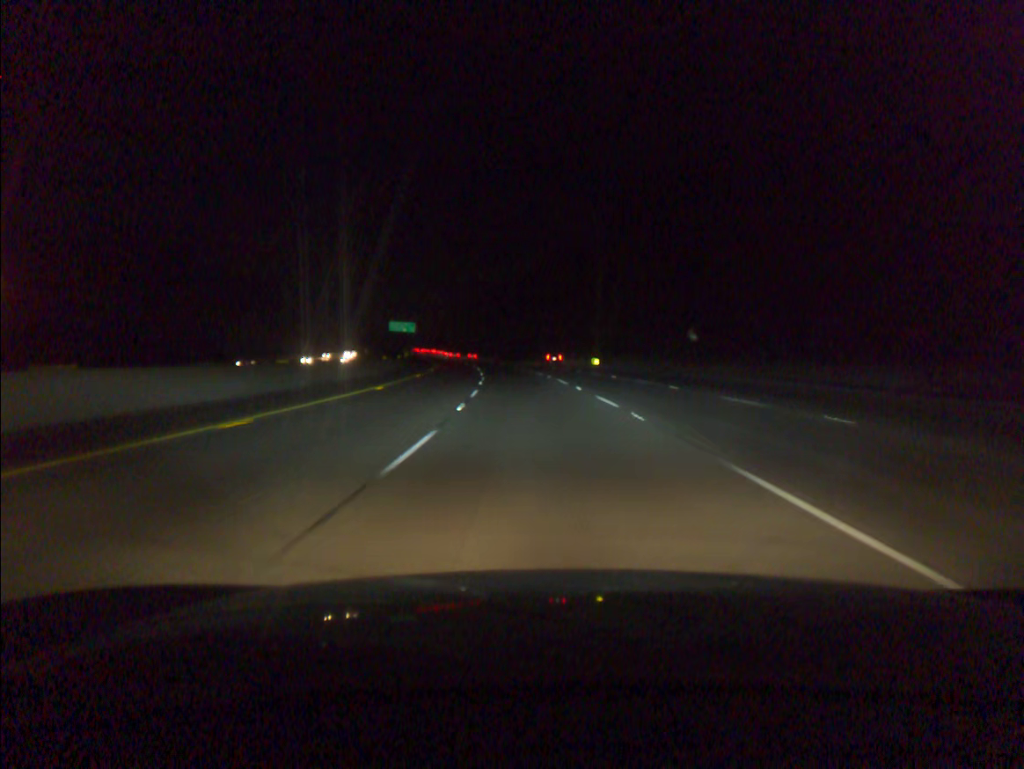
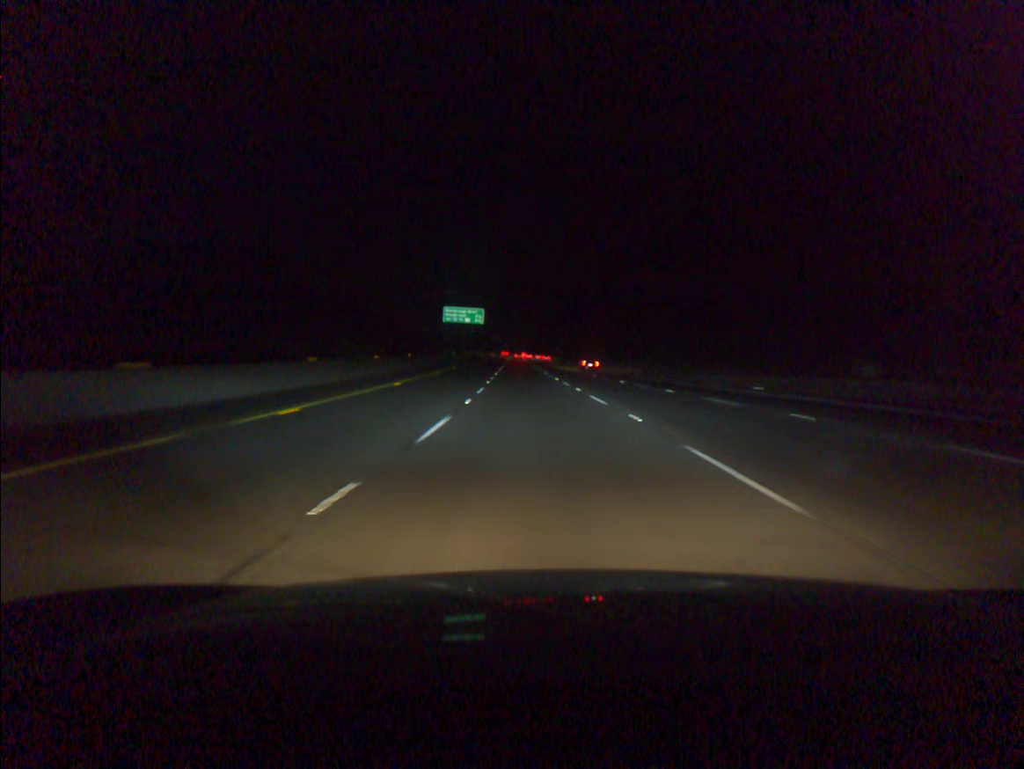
(-5.7, +84.5) m; -8°
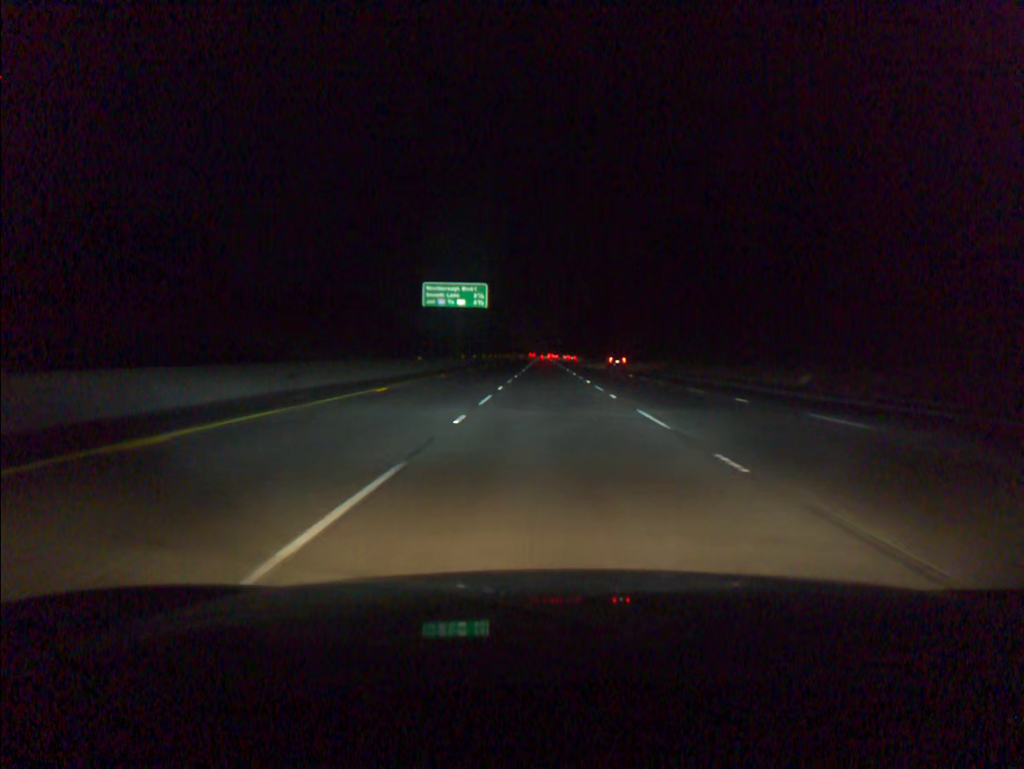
(-1.3, +50.9) m; -2°
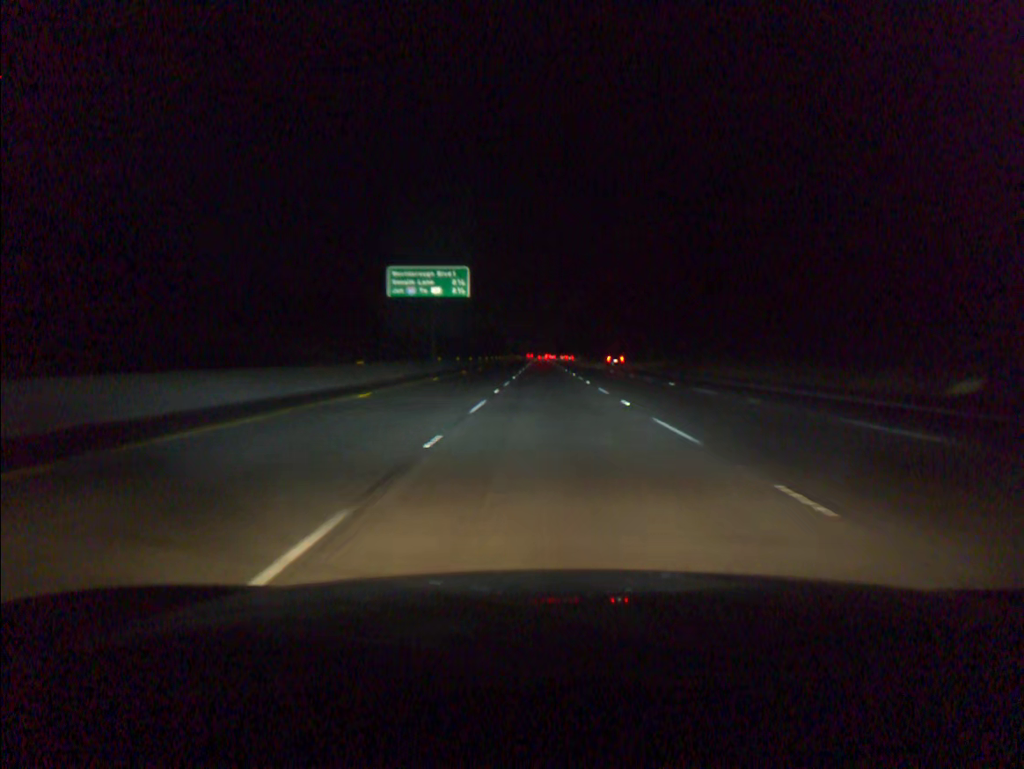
(0.0, +17.0) m; 0°
